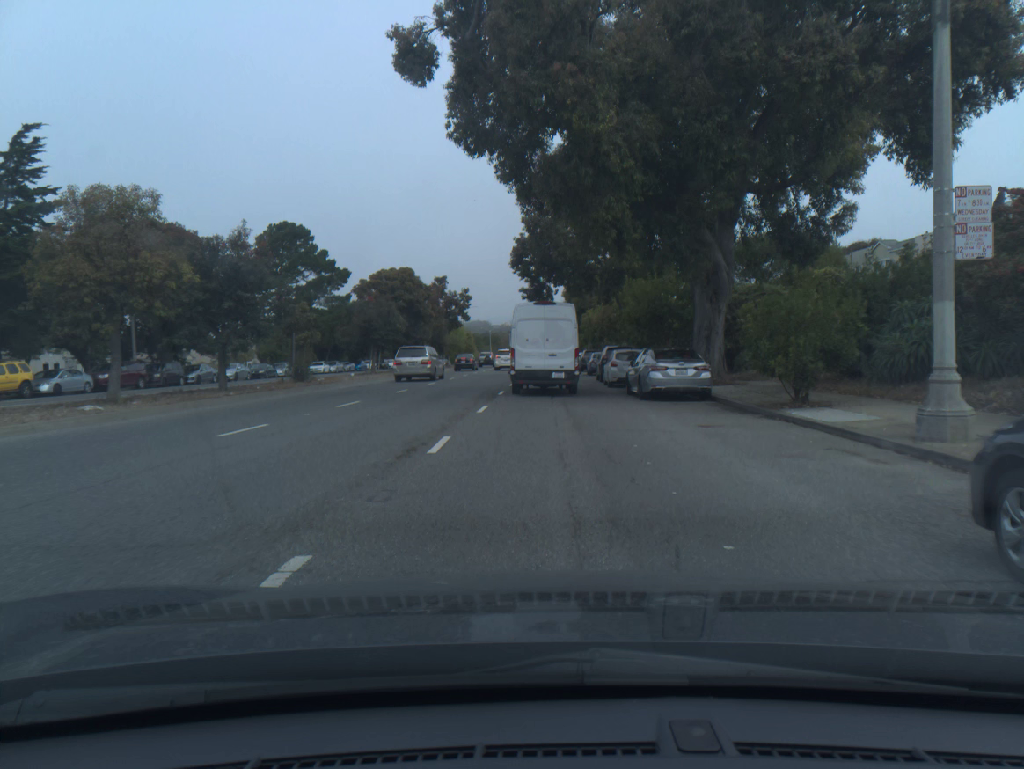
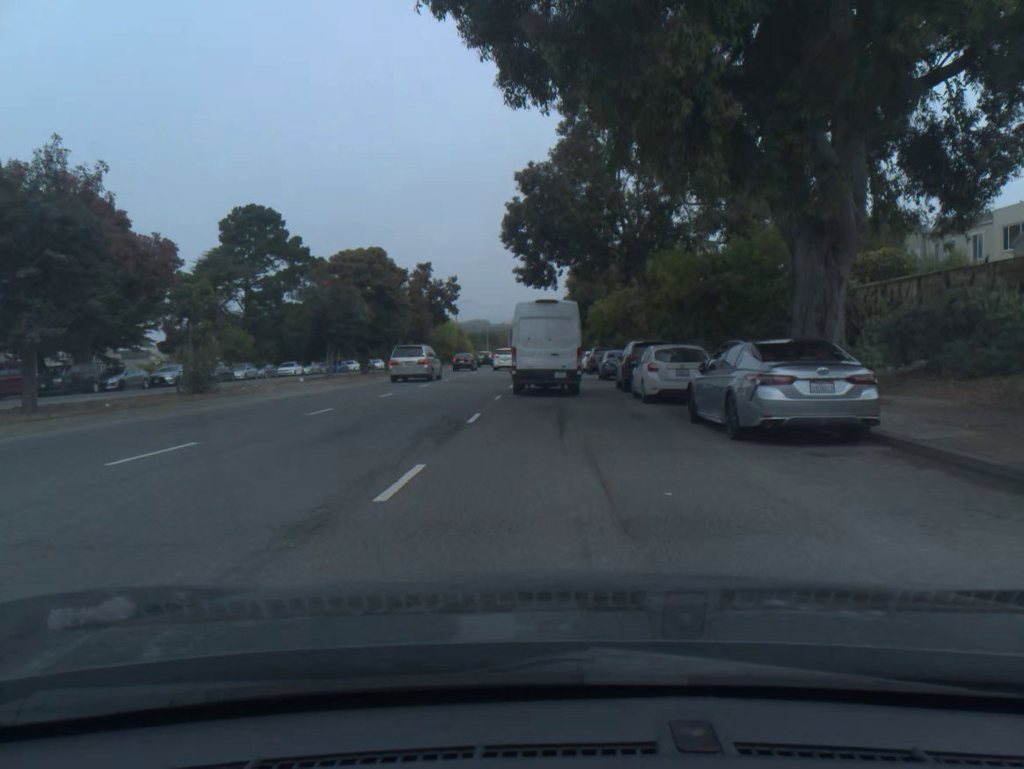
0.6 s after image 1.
(0.0, +10.4) m; 0°
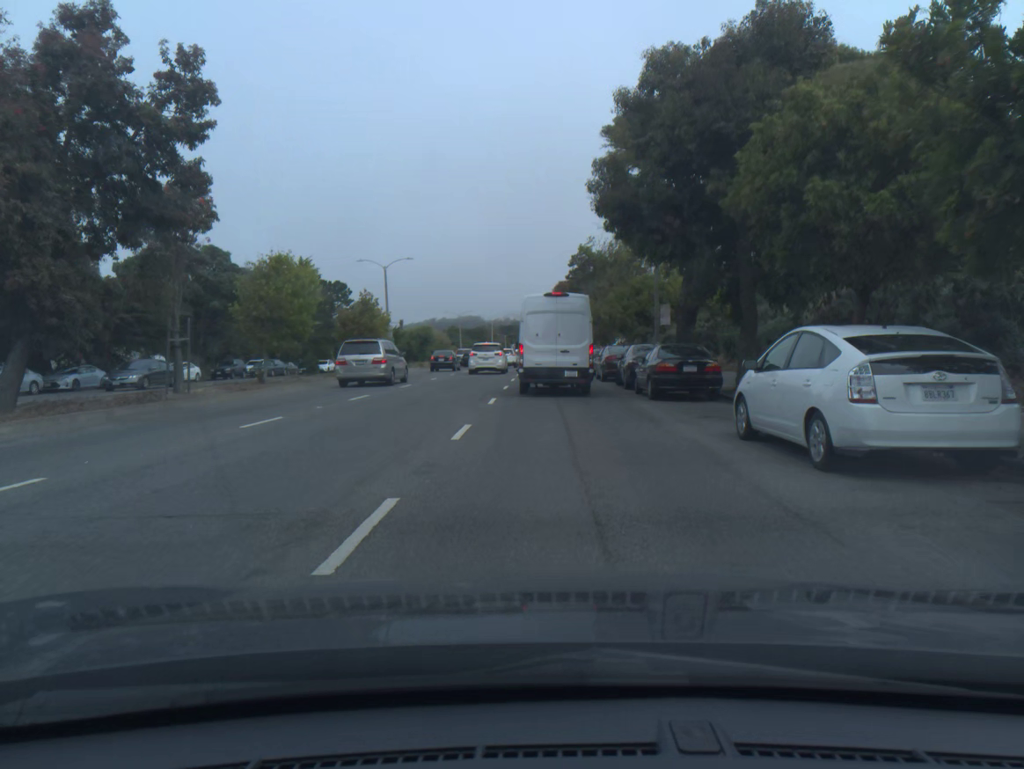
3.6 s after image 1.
(+0.2, +48.0) m; +1°
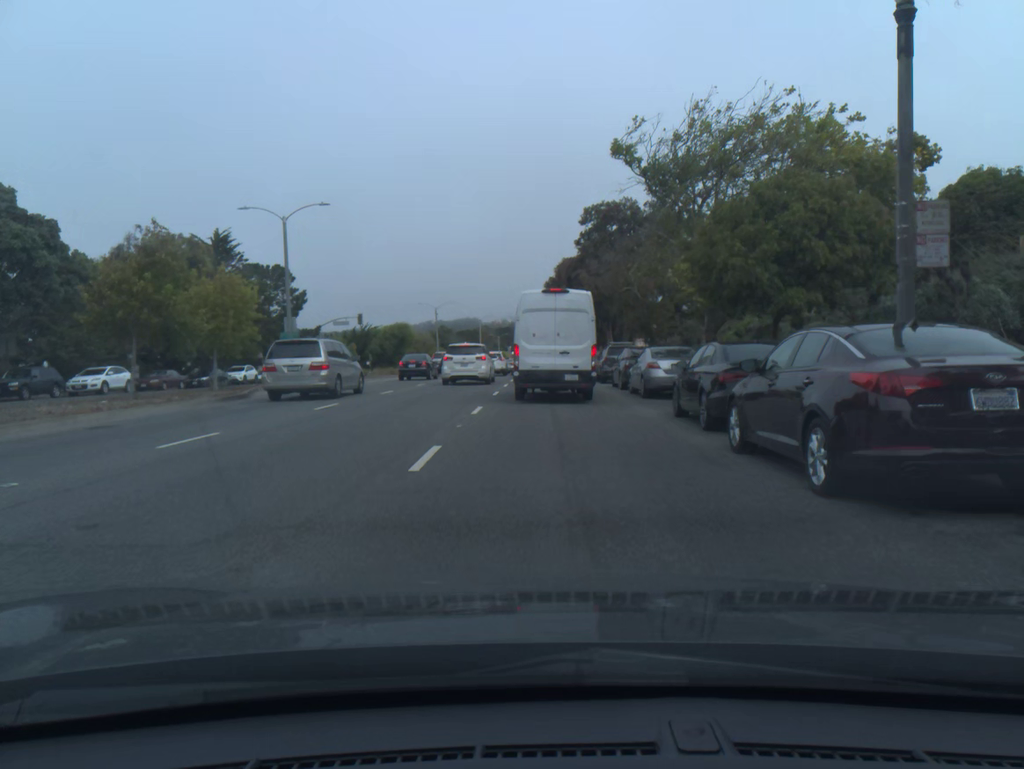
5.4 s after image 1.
(+0.1, +24.9) m; 0°
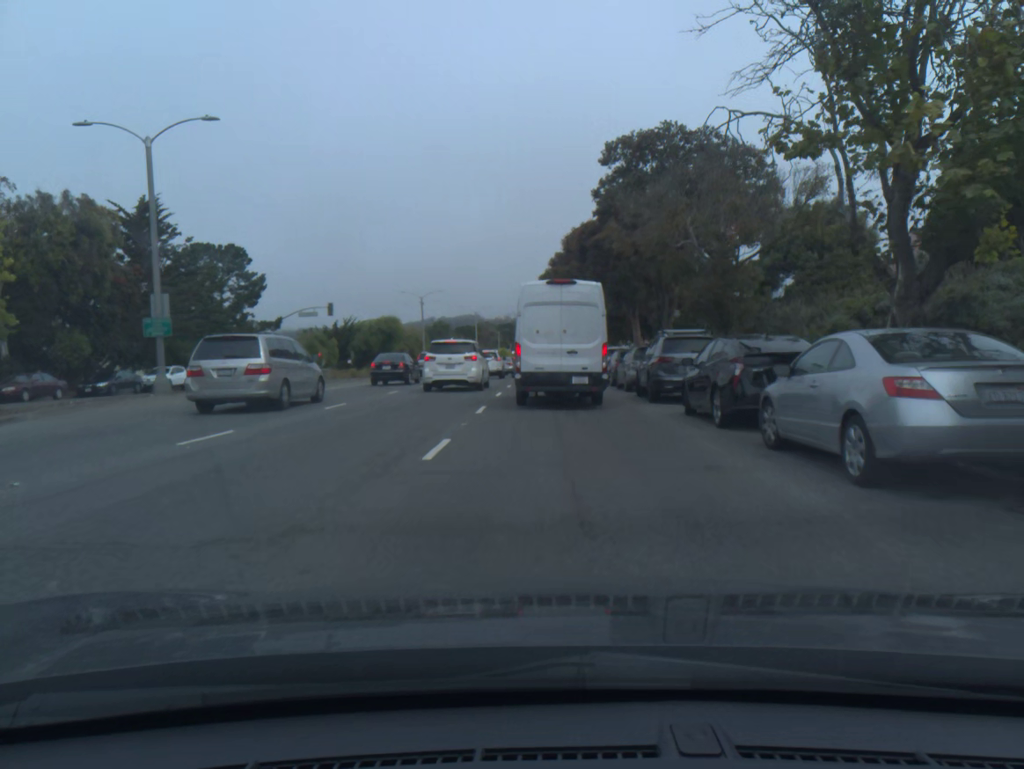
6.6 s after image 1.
(0.0, +14.3) m; 0°
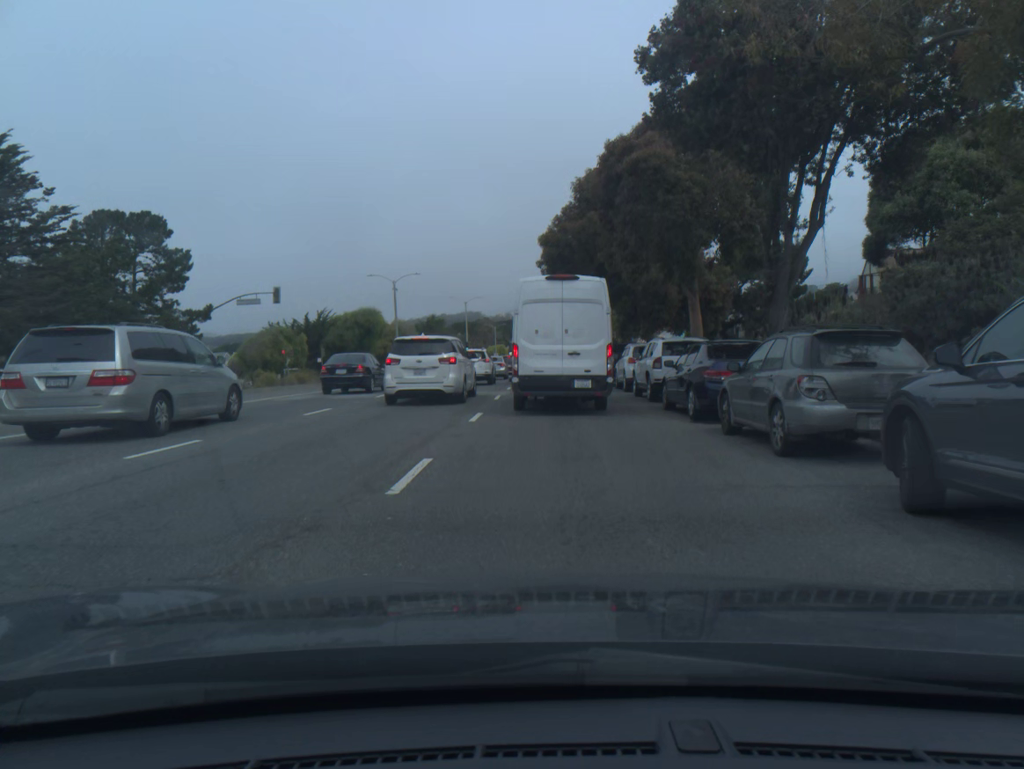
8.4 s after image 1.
(0.0, +16.4) m; 0°
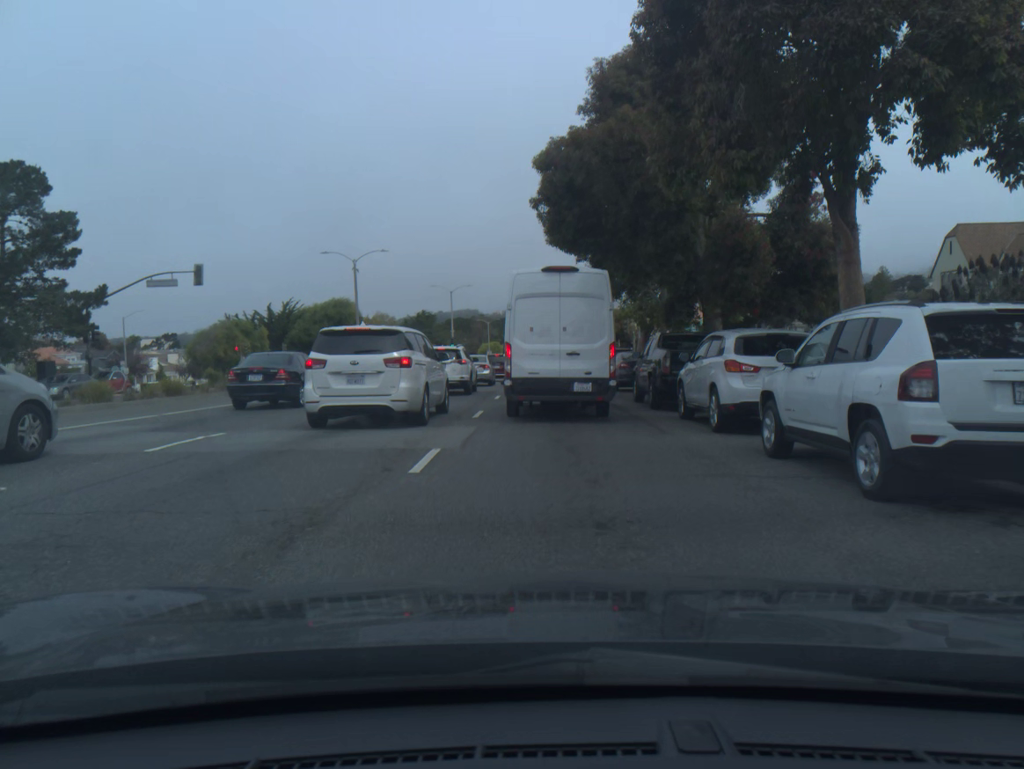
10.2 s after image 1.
(0.0, +13.6) m; 0°
